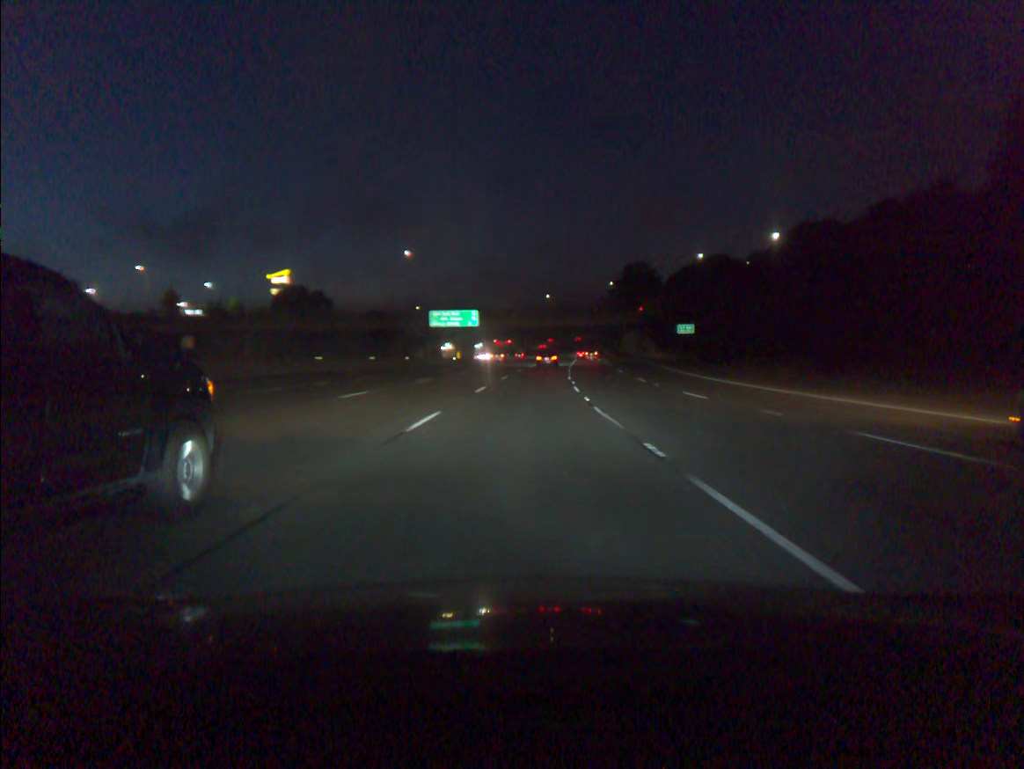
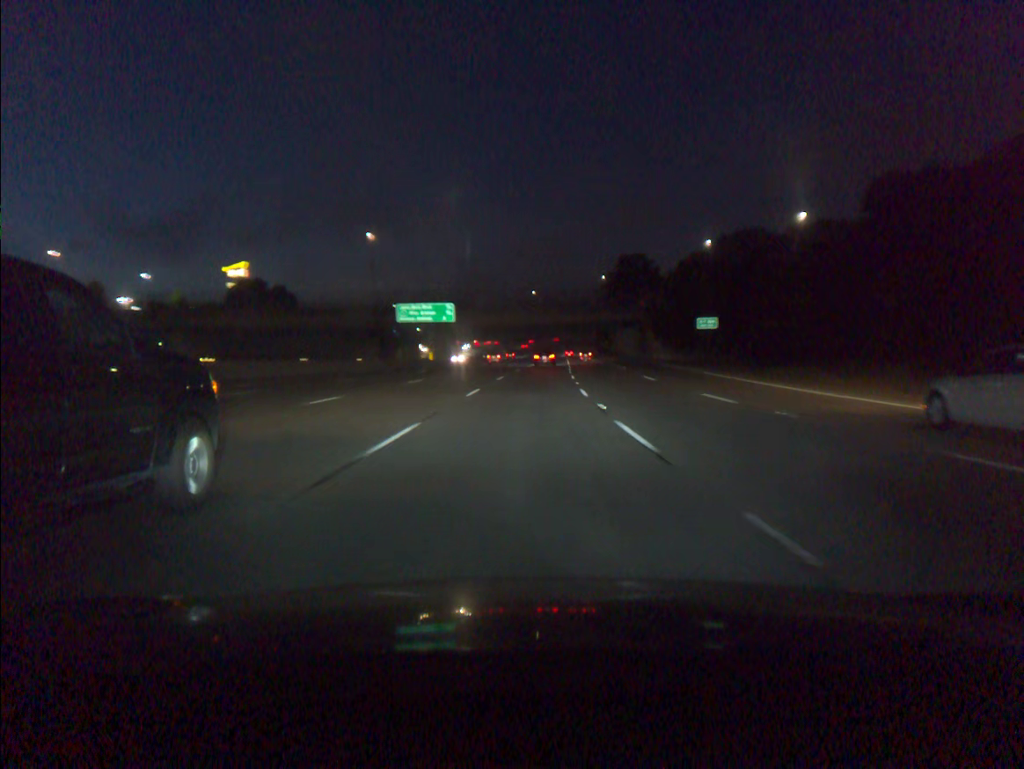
(+0.2, +17.7) m; +1°
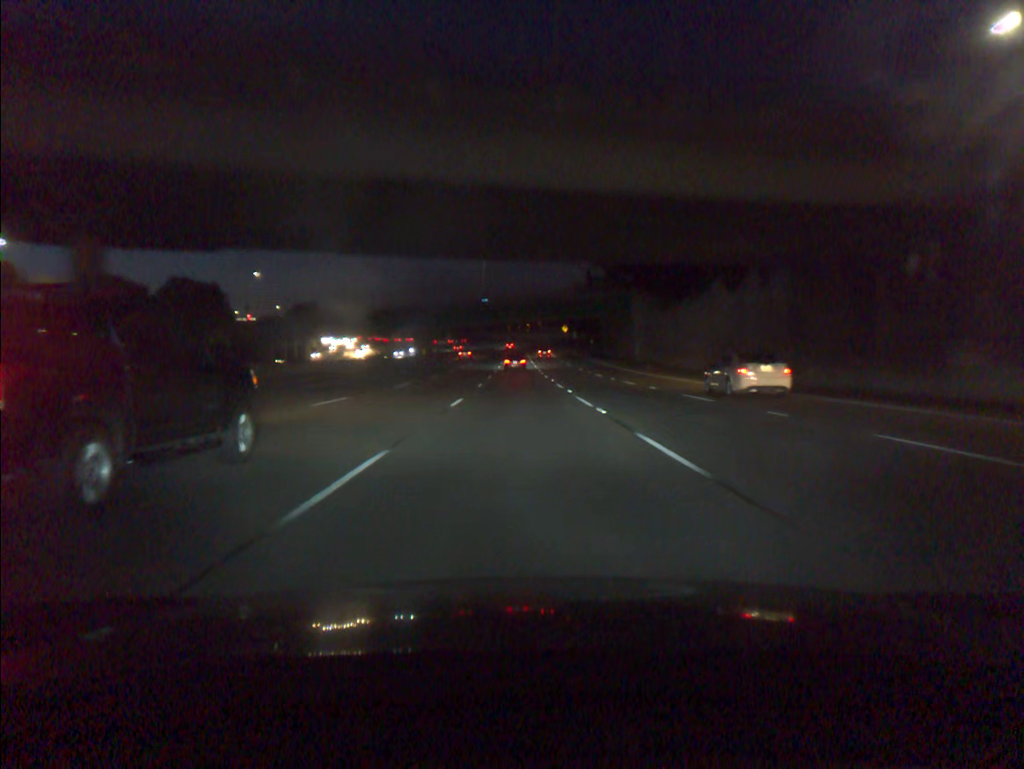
(+3.6, +88.2) m; +4°
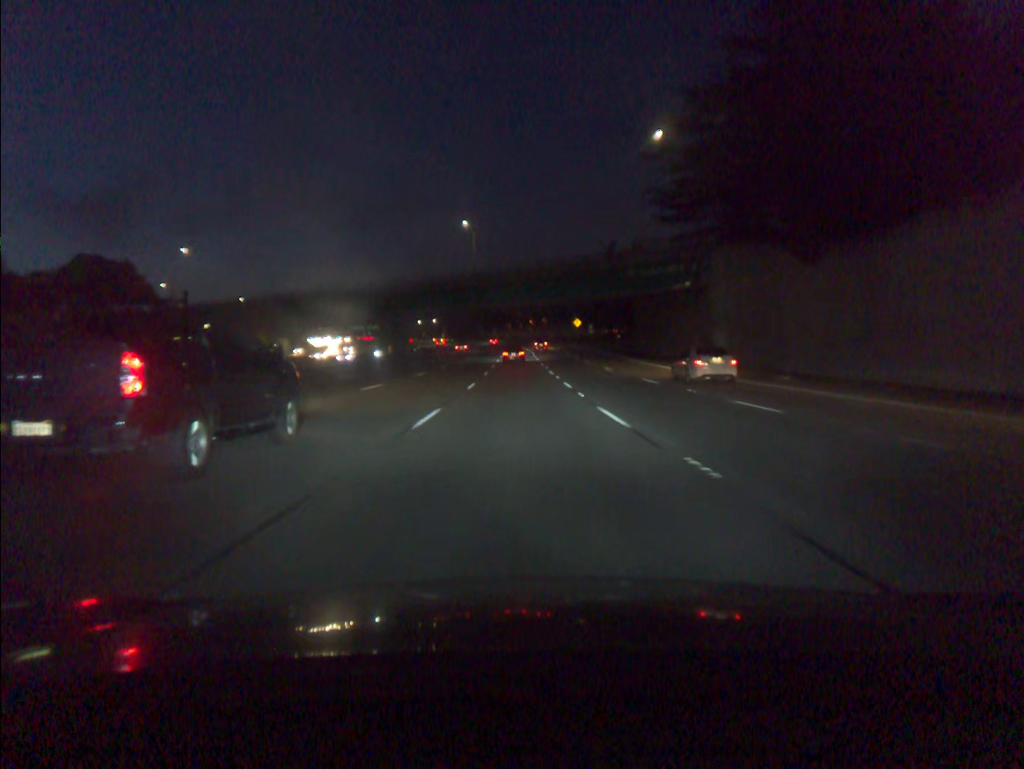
(-0.1, +35.1) m; 0°
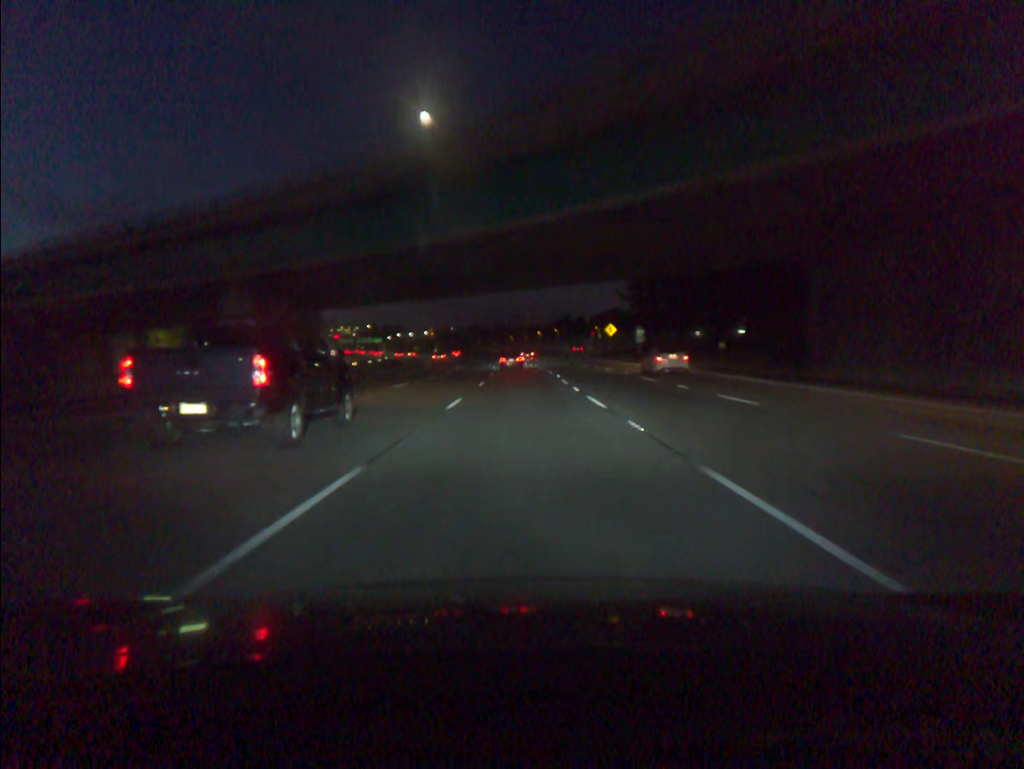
(-0.1, +52.4) m; 0°
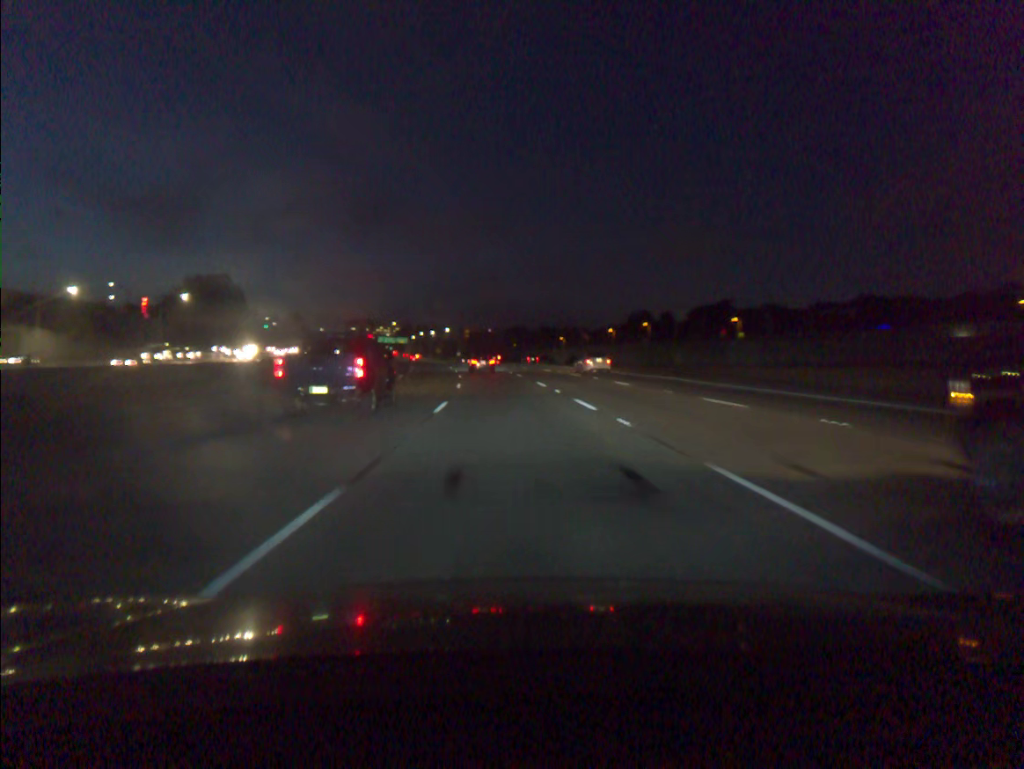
(-1.2, +85.6) m; -3°
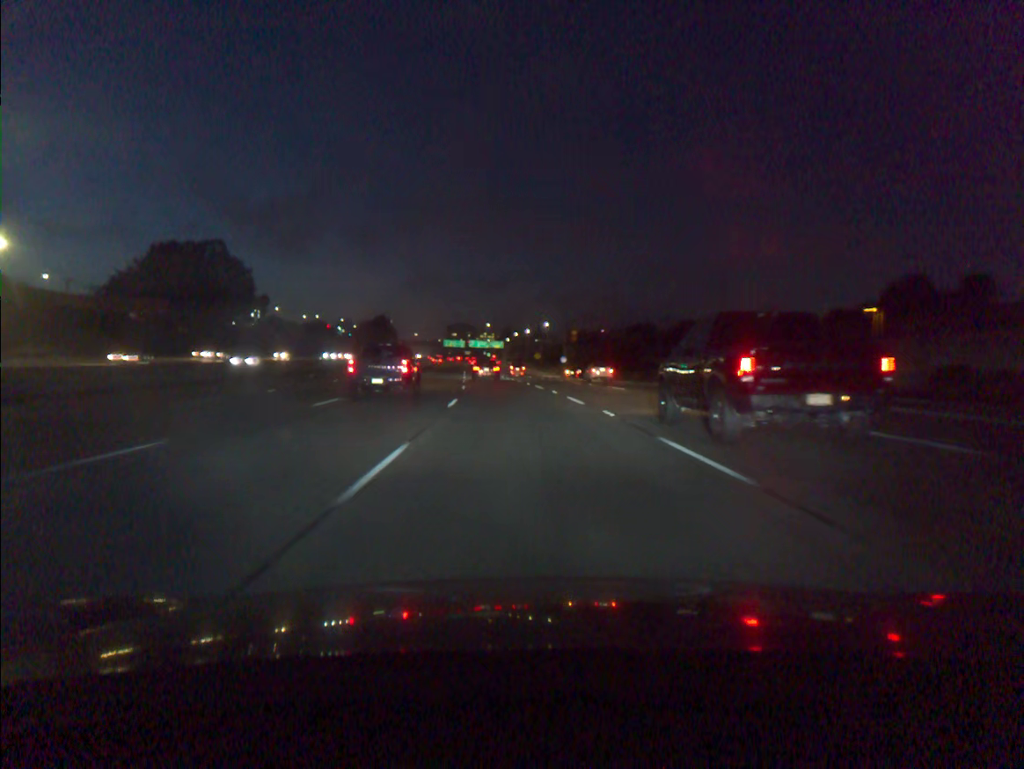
(-5.7, +82.5) m; -8°
